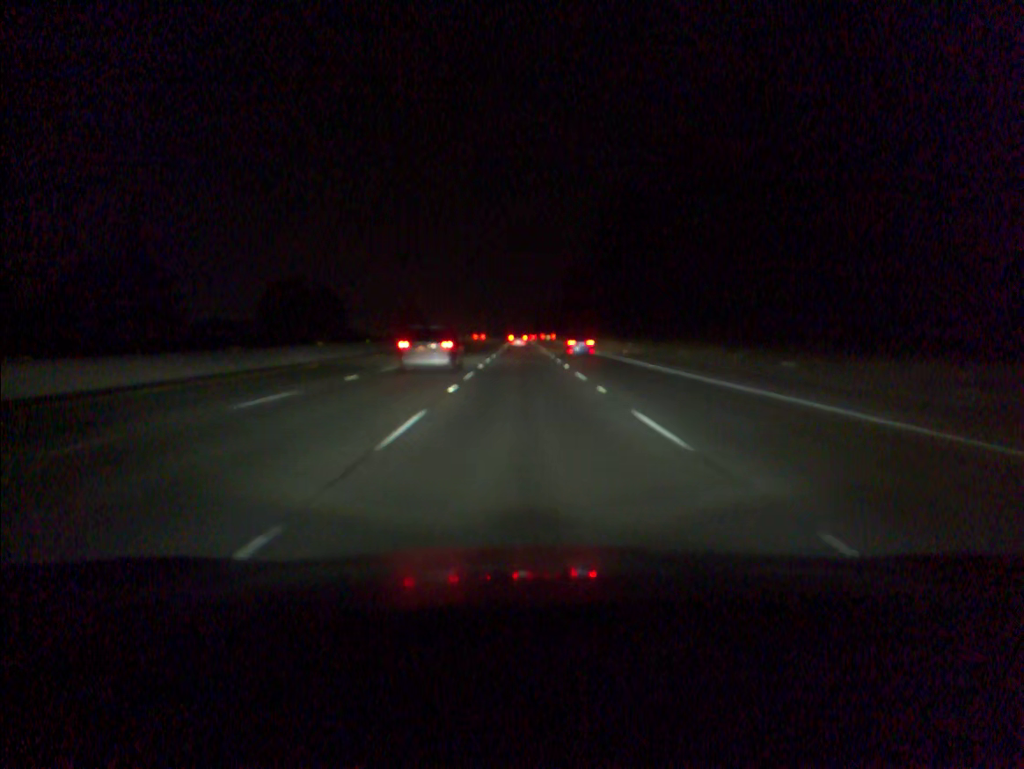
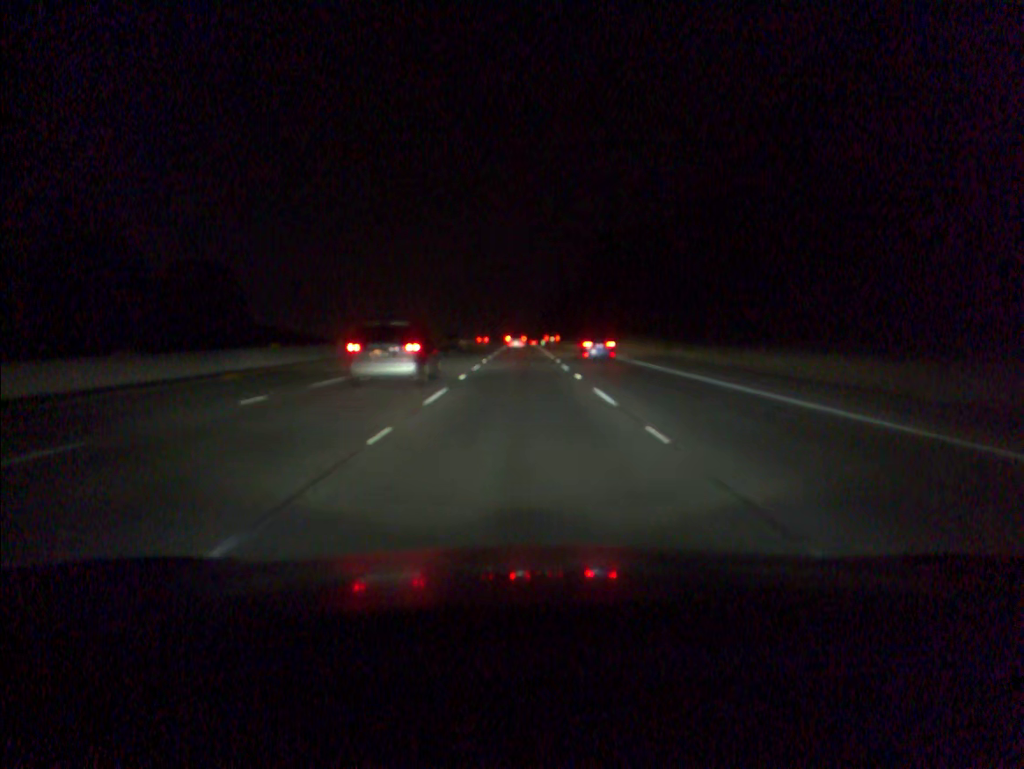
(+0.1, +96.6) m; 0°
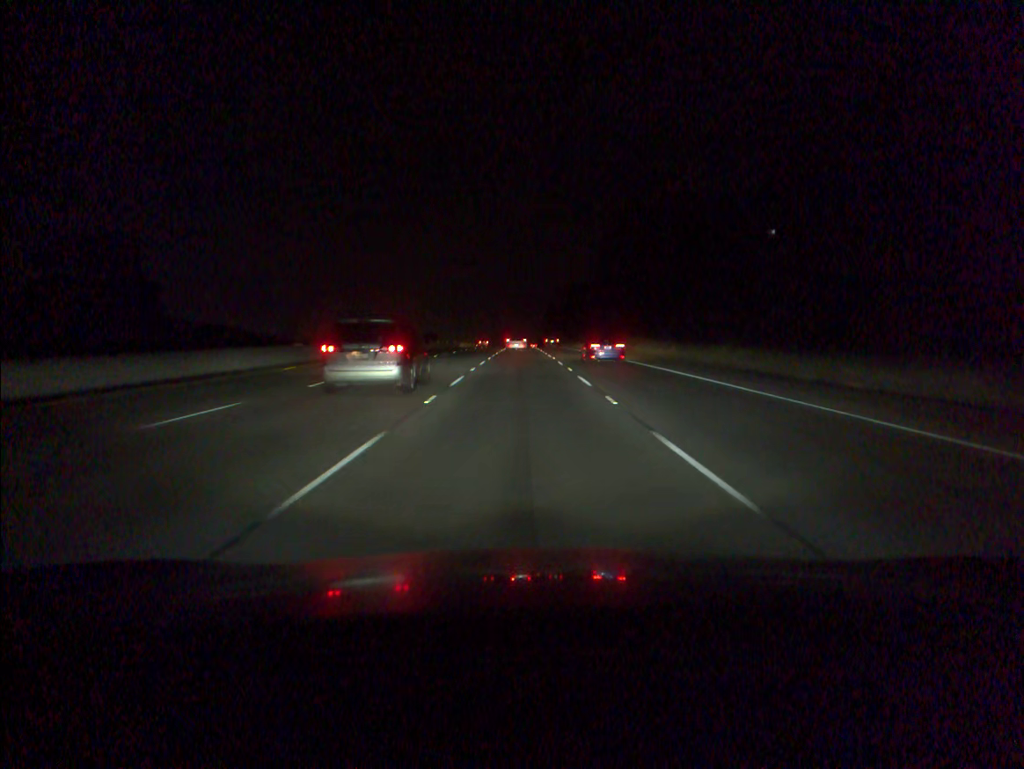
(0.0, +38.0) m; 0°
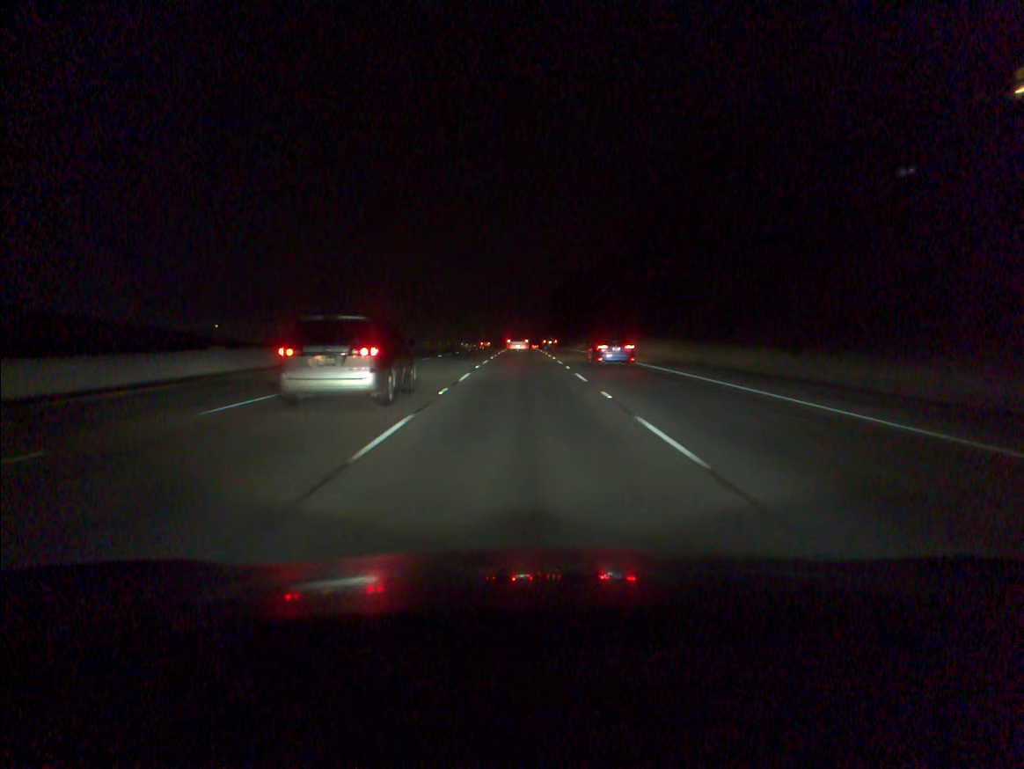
(0.0, +56.4) m; 0°
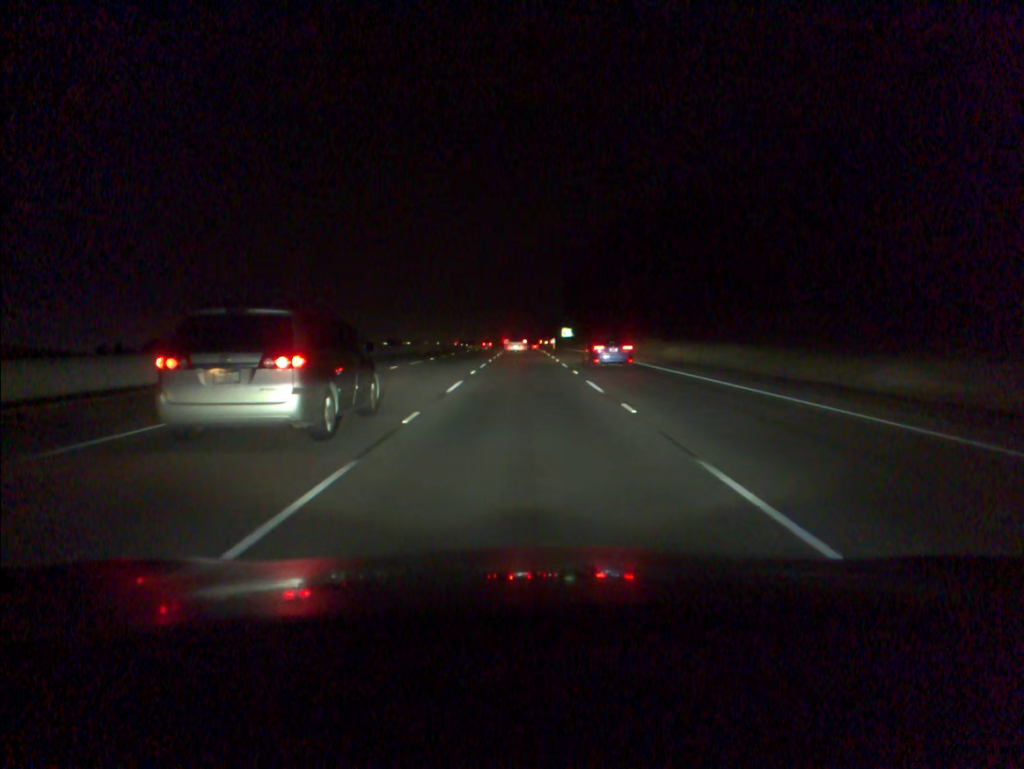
(0.0, +92.6) m; 0°
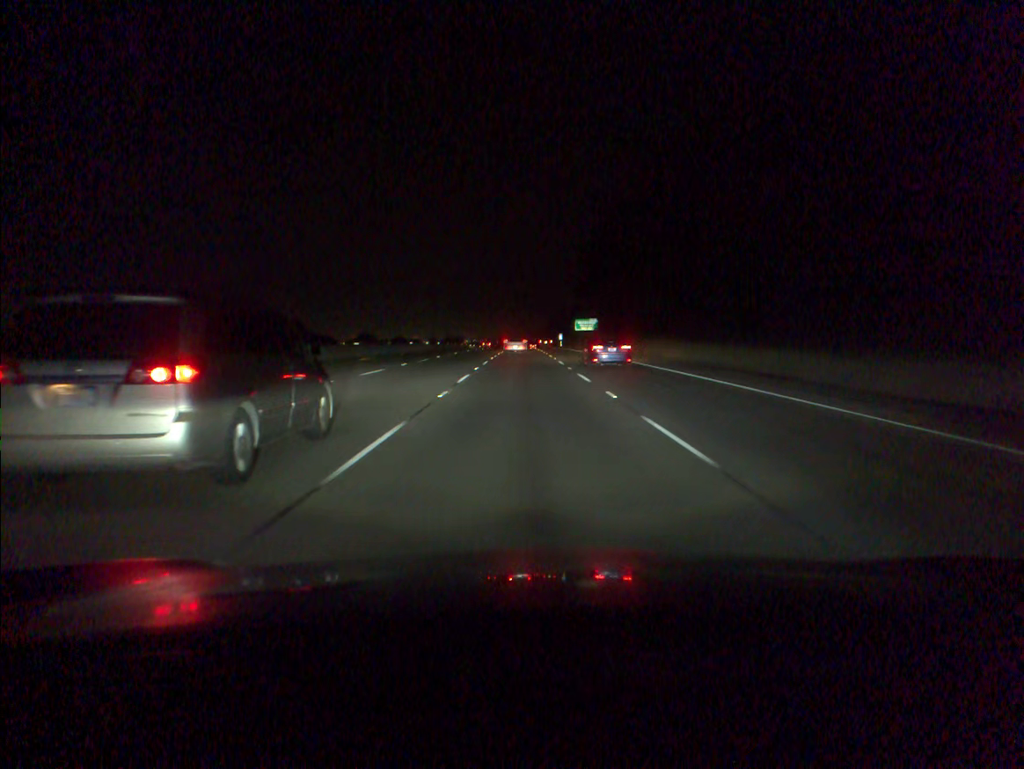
(+0.1, +54.9) m; 0°
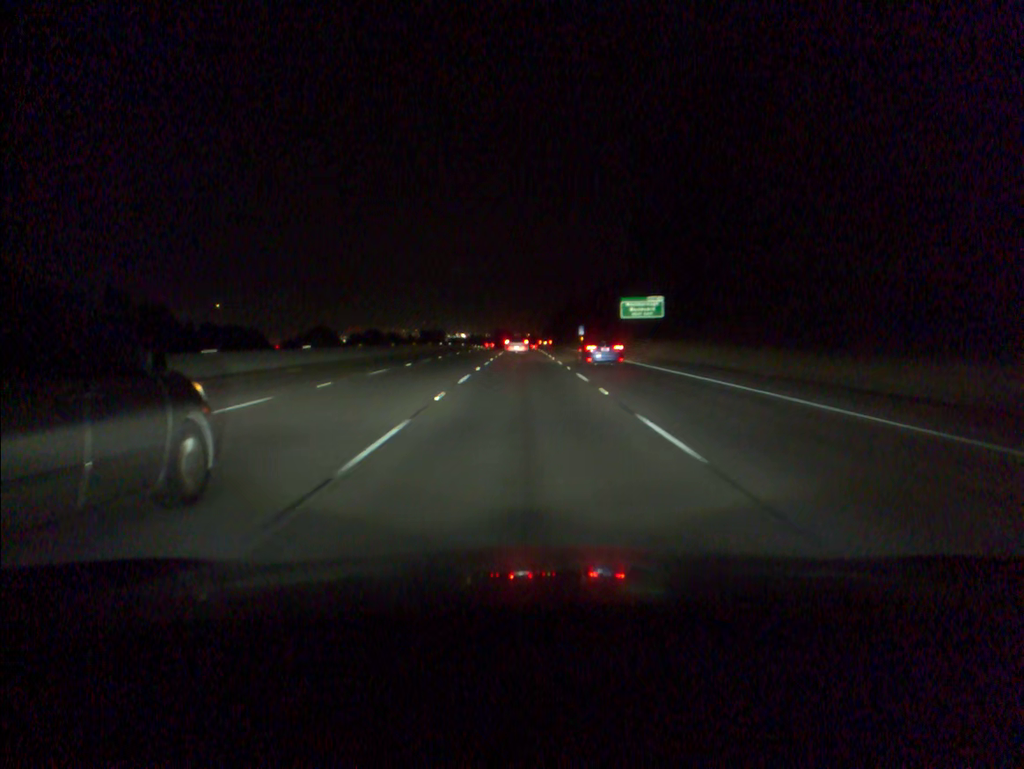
(0.0, +72.8) m; 0°
